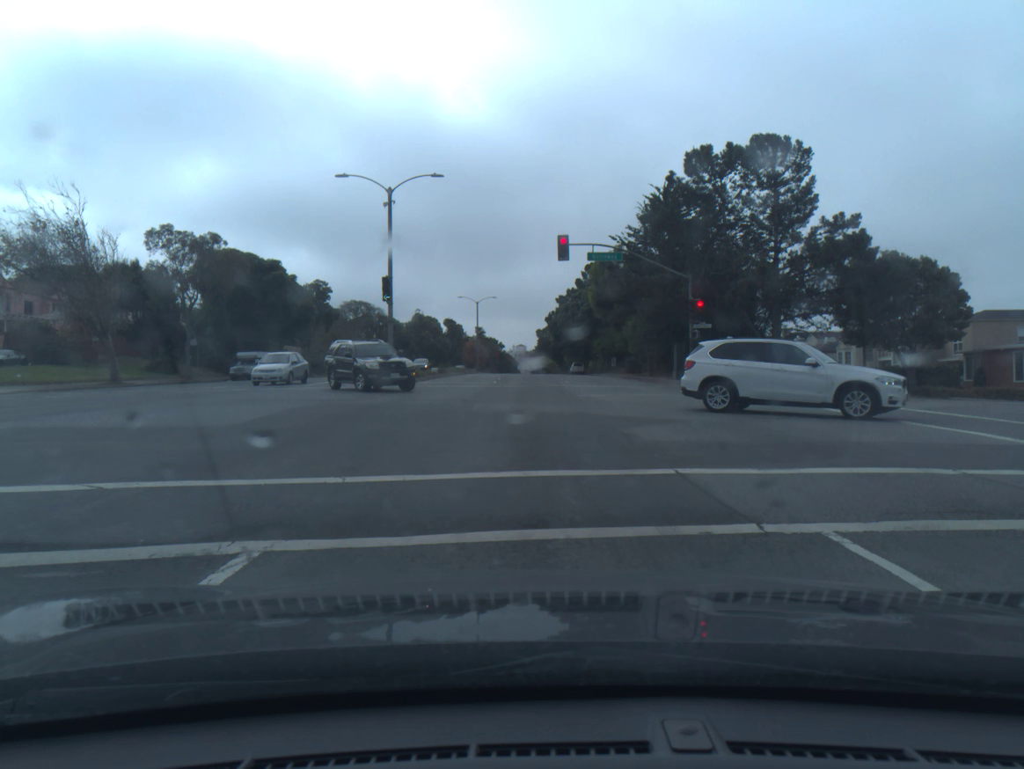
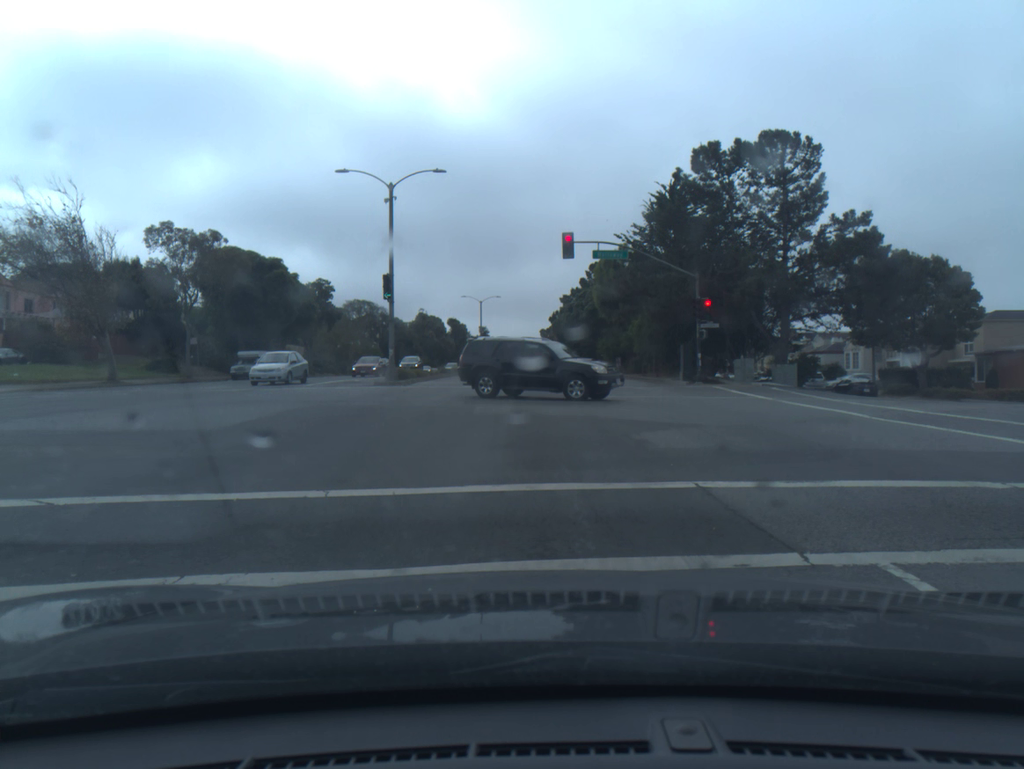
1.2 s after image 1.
(0.0, +0.8) m; 0°
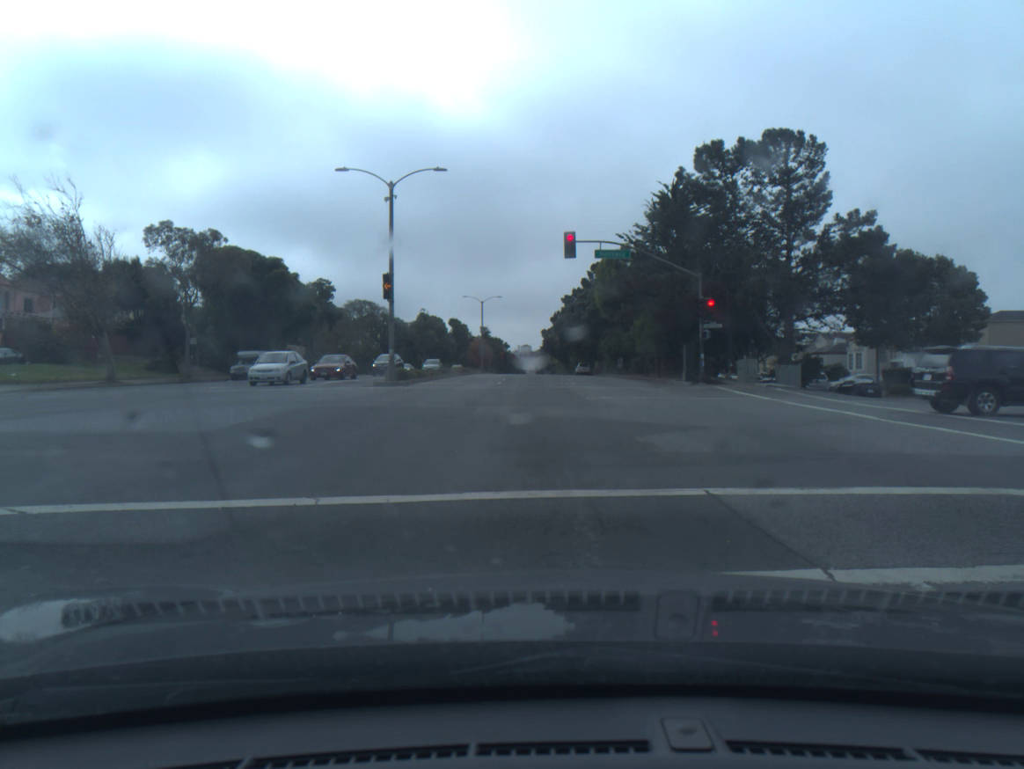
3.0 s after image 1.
(0.0, +0.4) m; 0°
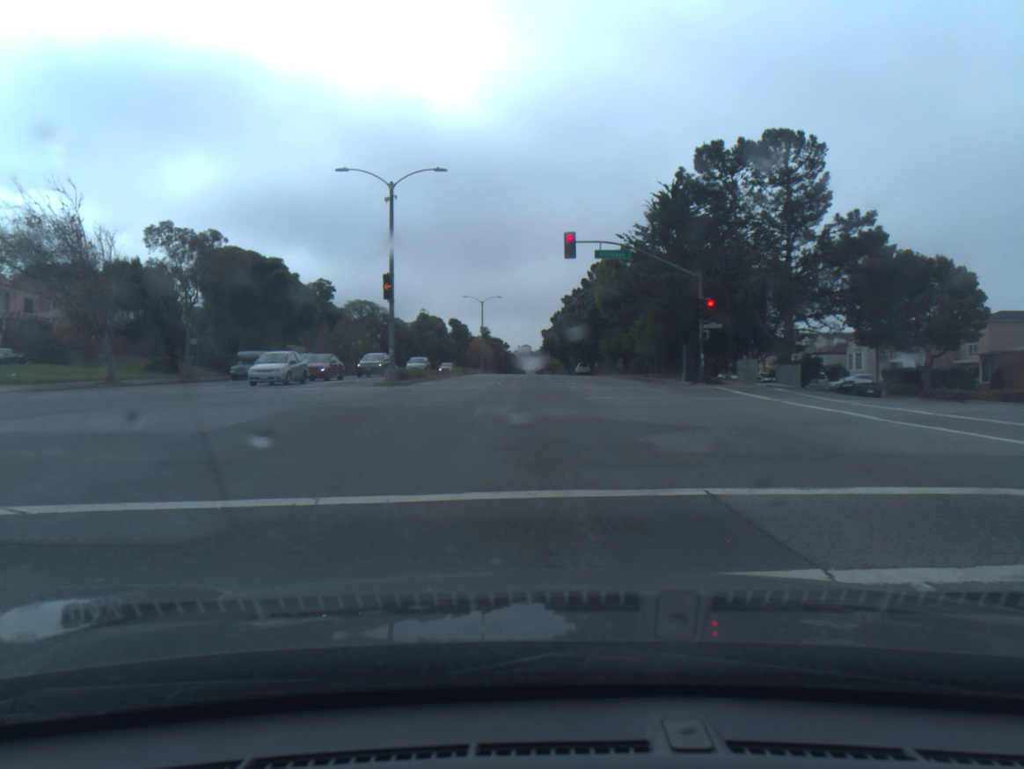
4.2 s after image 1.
(0.0, 0.0) m; 0°
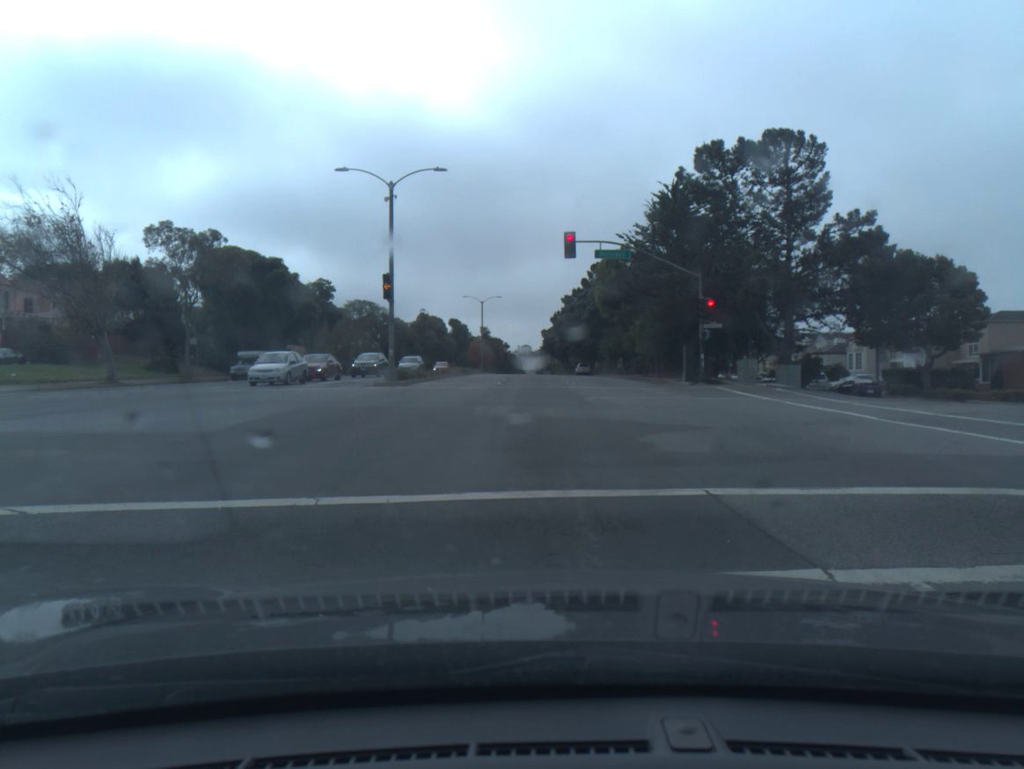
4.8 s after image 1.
(0.0, 0.0) m; 0°
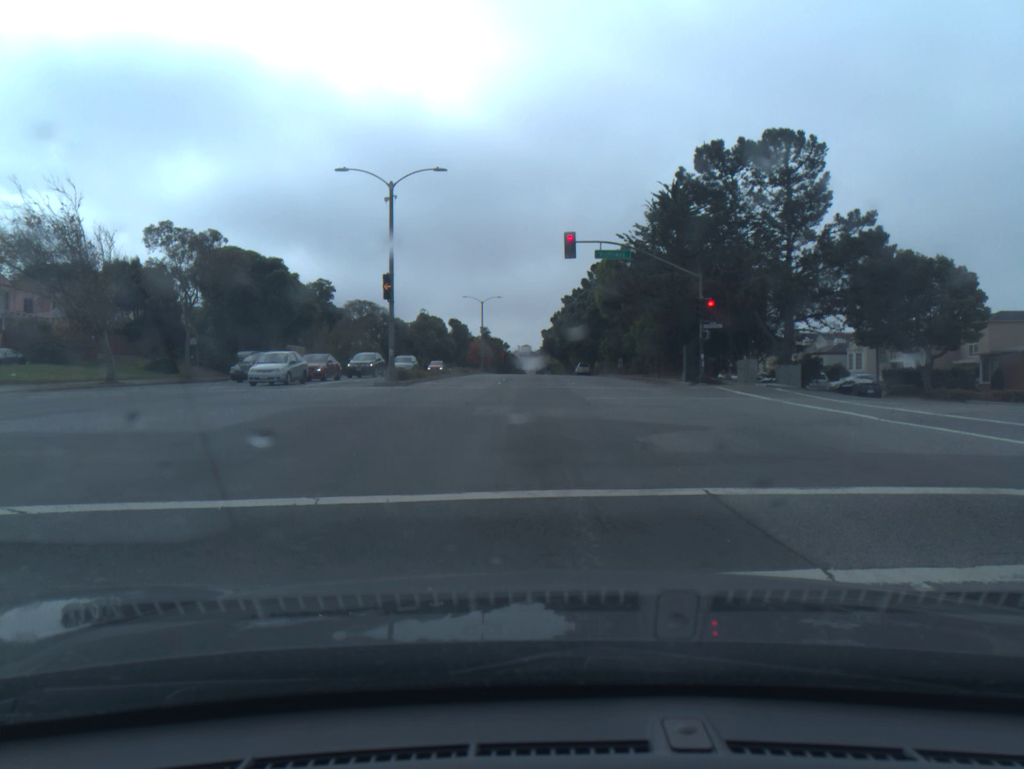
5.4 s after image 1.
(0.0, 0.0) m; 0°
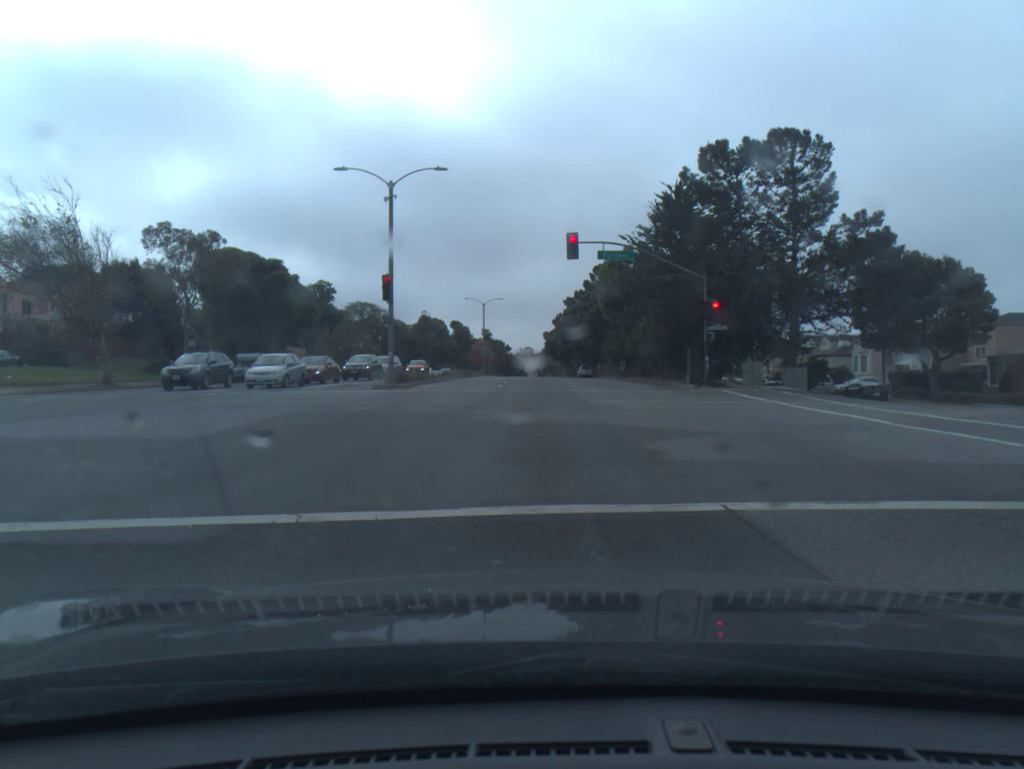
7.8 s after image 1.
(0.0, +0.5) m; 0°
